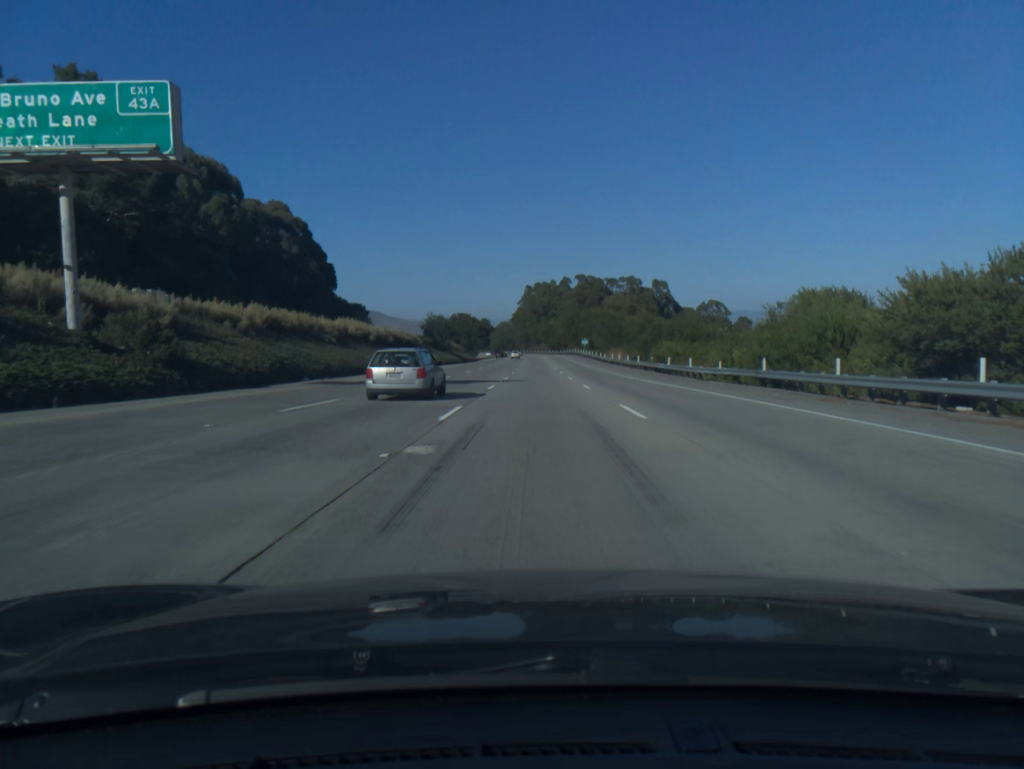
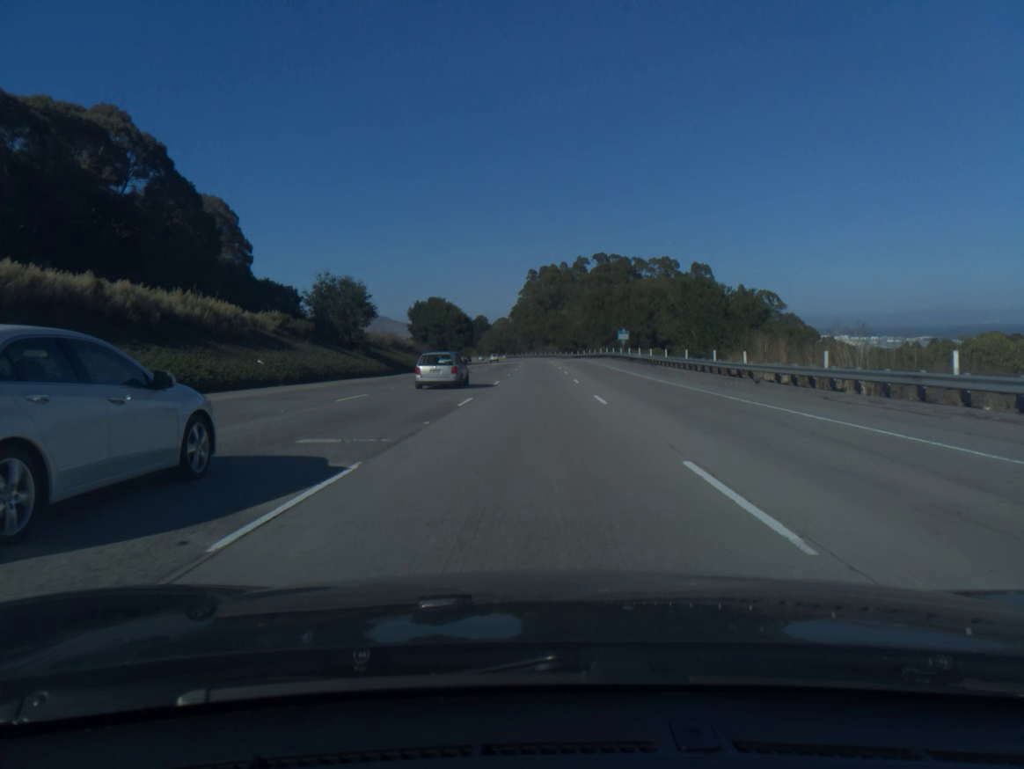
(0.0, +68.0) m; 0°
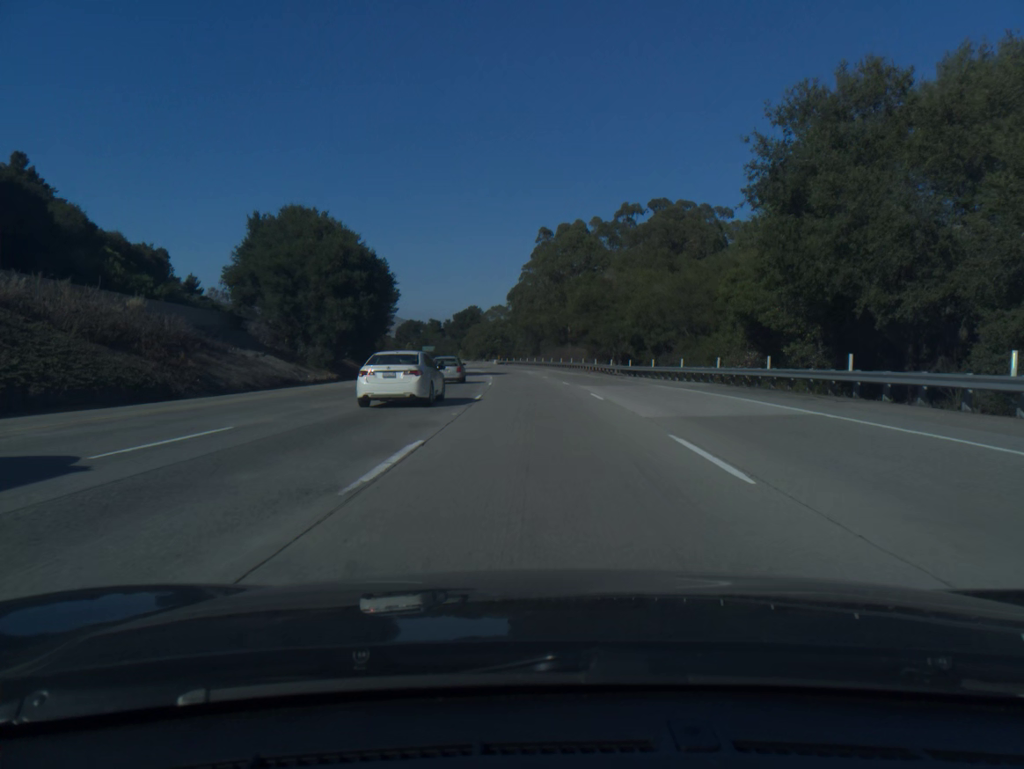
(-0.5, +84.9) m; -1°
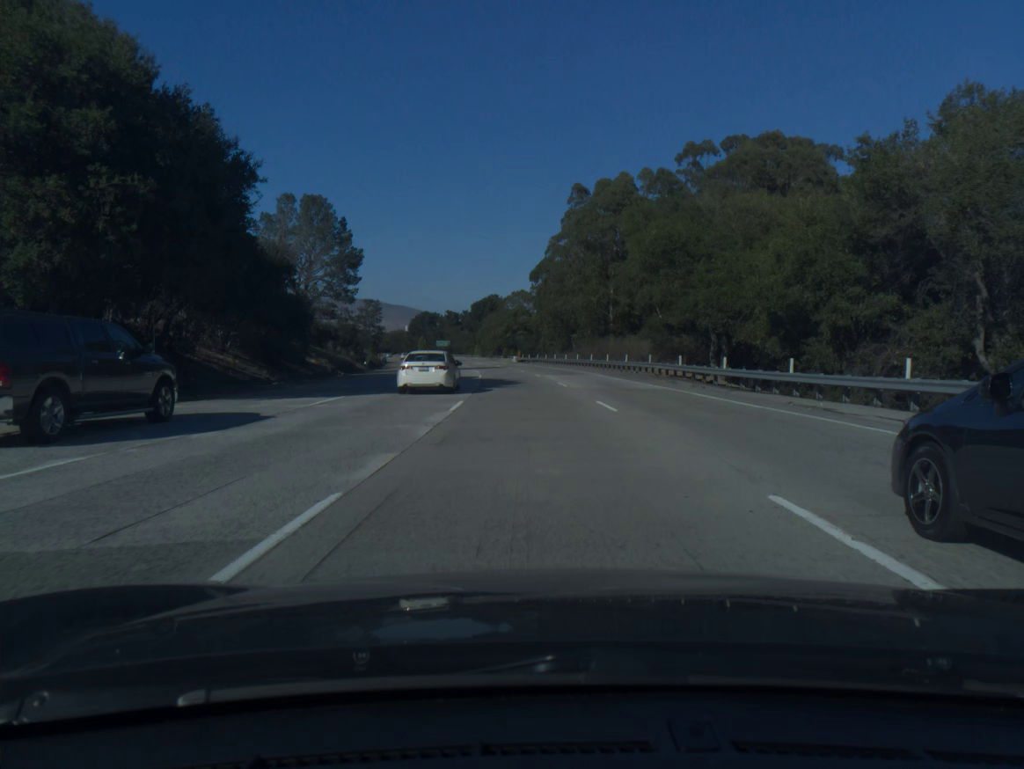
(-0.5, +34.0) m; -2°
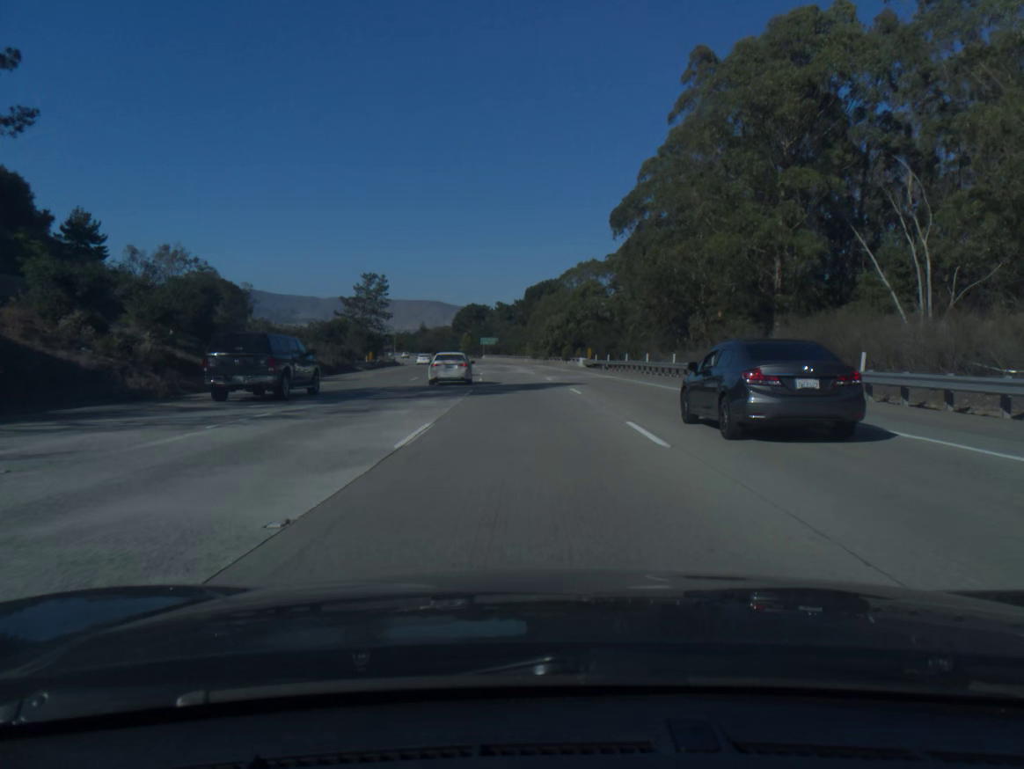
(-2.0, +51.0) m; -5°
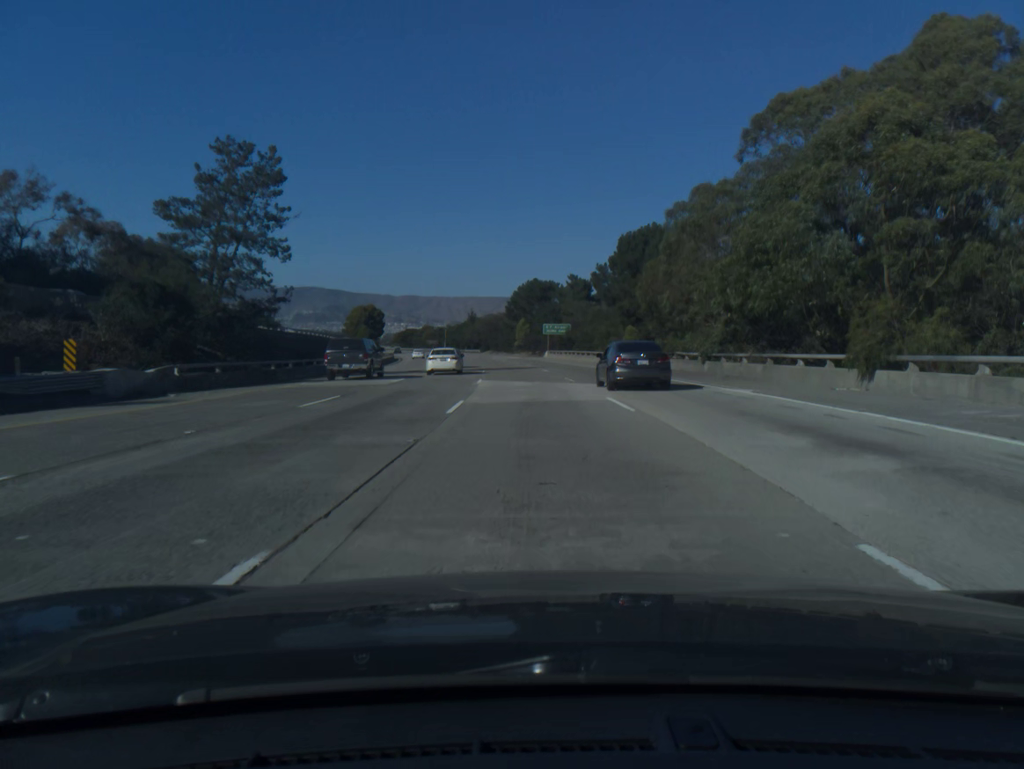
(-3.4, +67.9) m; -5°
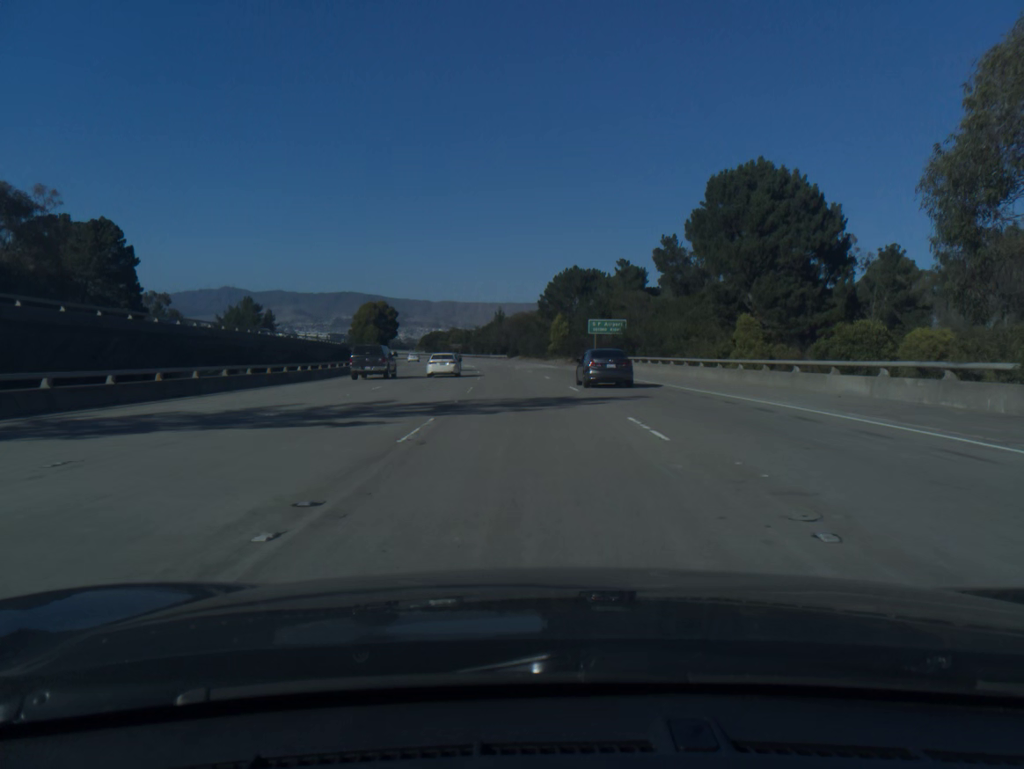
(-0.8, +34.0) m; -3°
